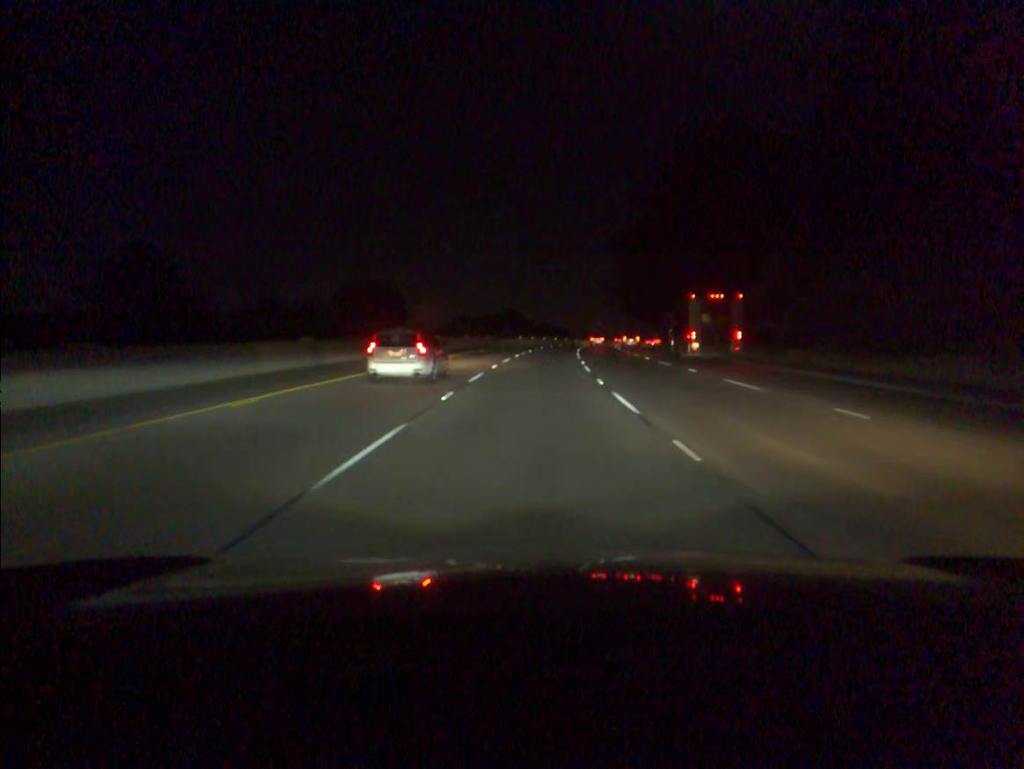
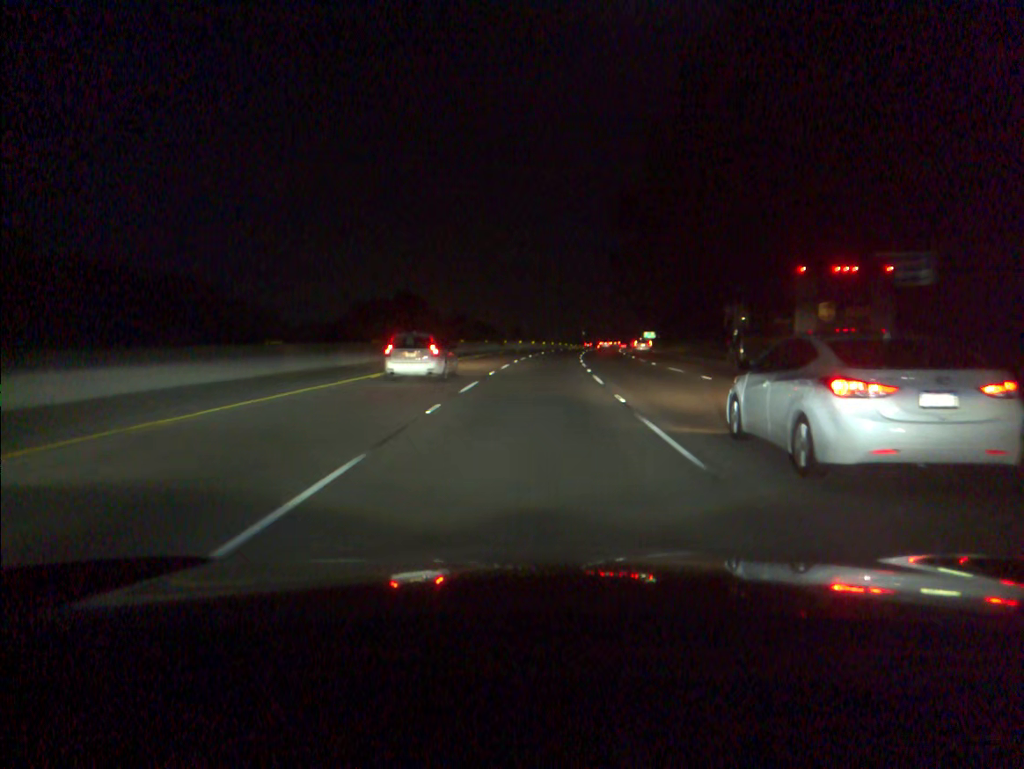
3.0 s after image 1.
(+4.4, +90.5) m; +6°
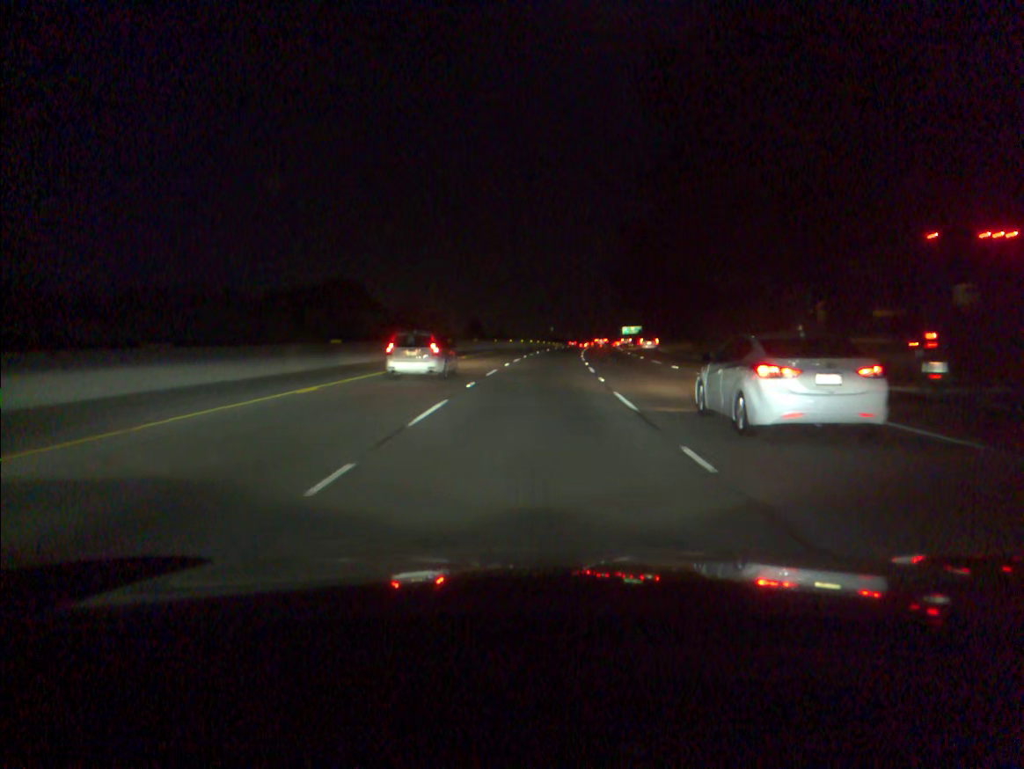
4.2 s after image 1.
(+0.8, +36.3) m; +2°
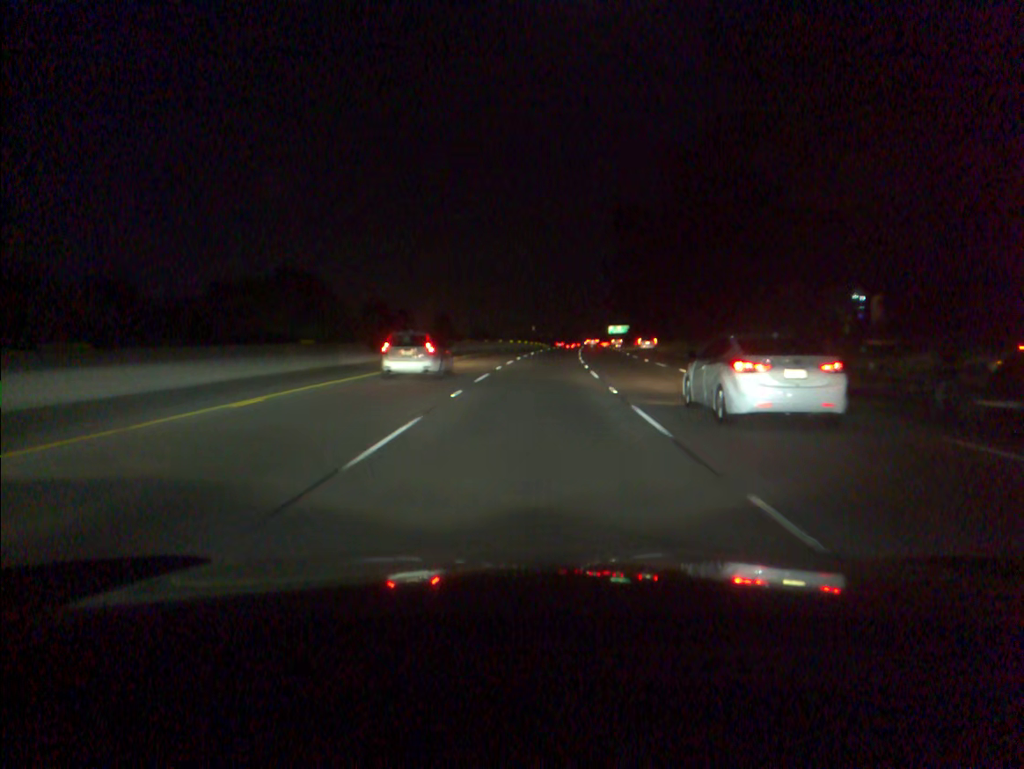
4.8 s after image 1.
(+0.2, +18.2) m; +1°
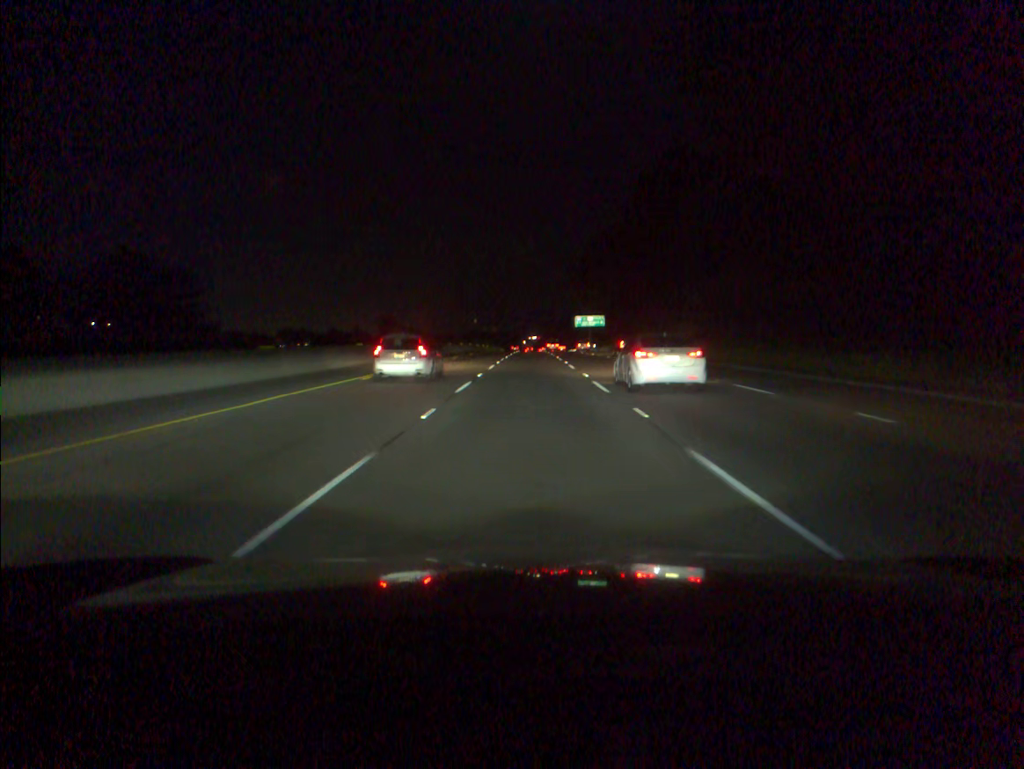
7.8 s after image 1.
(+4.1, +91.0) m; +4°
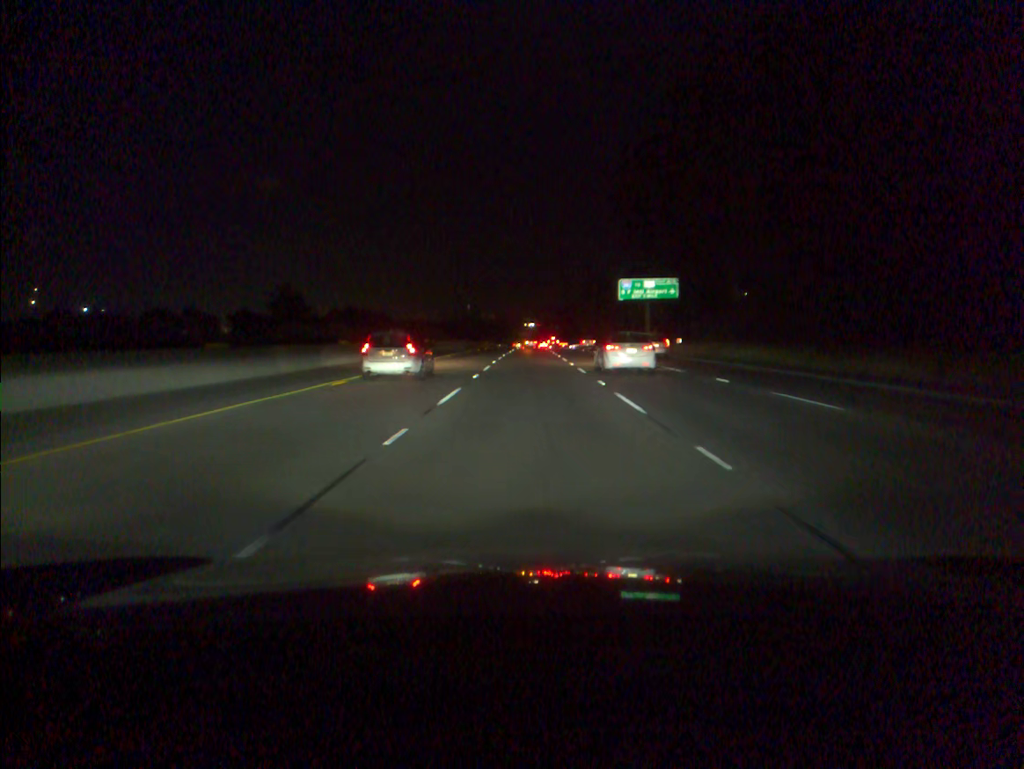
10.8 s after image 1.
(+0.1, +91.5) m; 0°
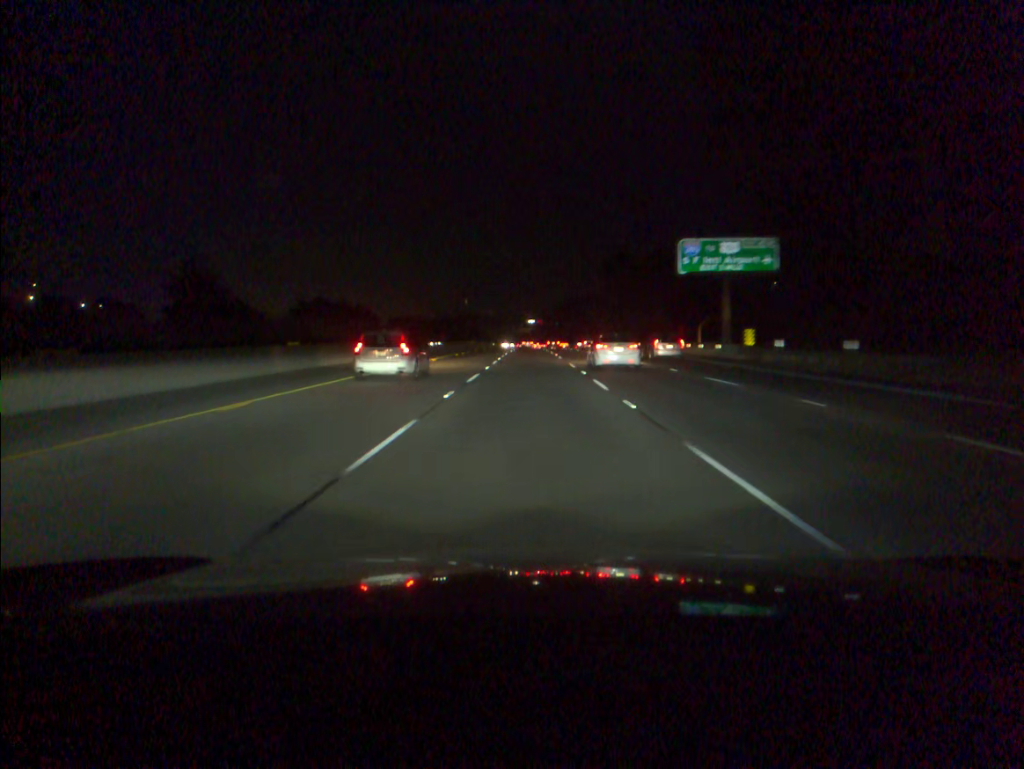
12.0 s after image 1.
(0.0, +36.7) m; 0°
